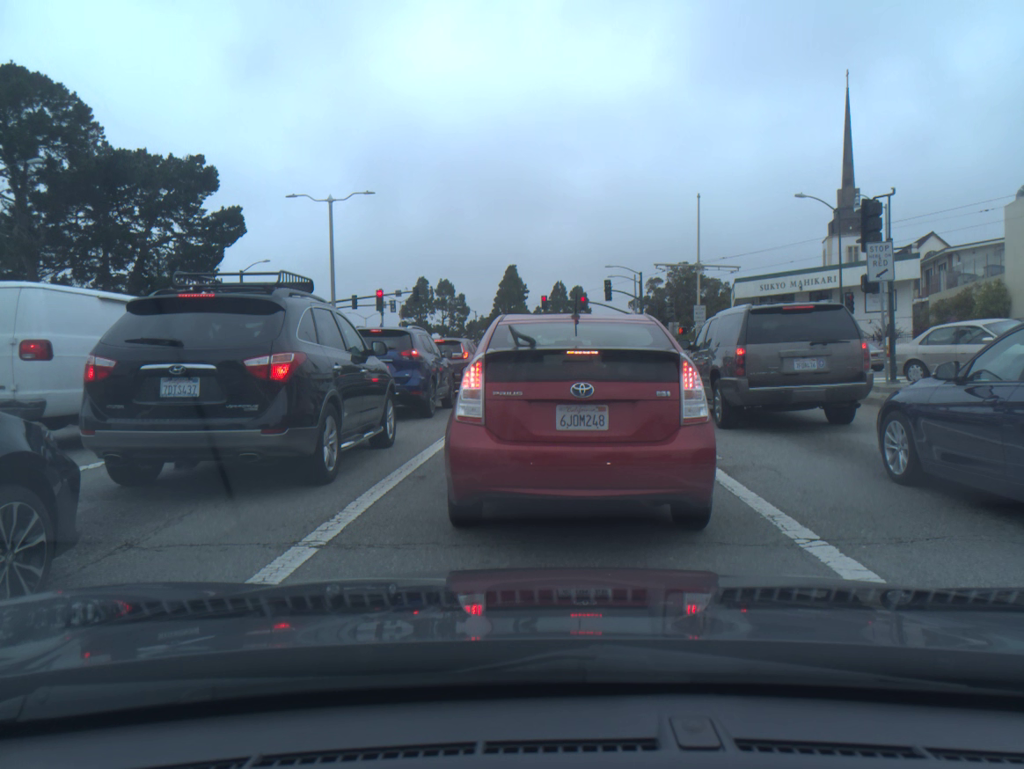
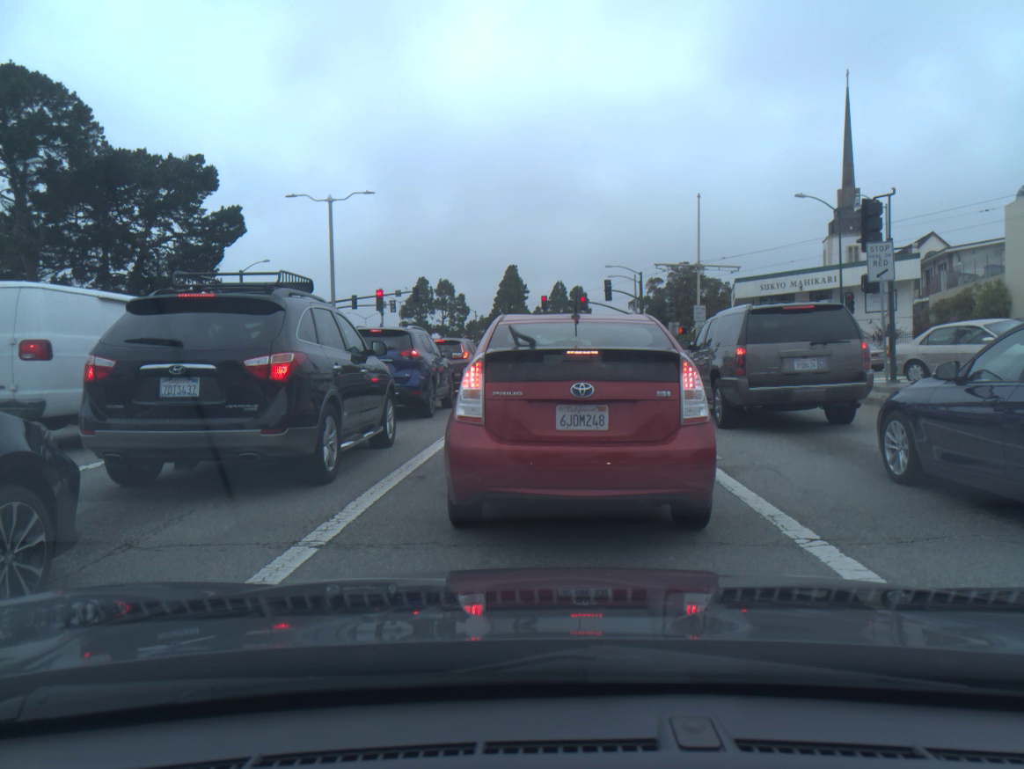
(0.0, 0.0) m; 0°
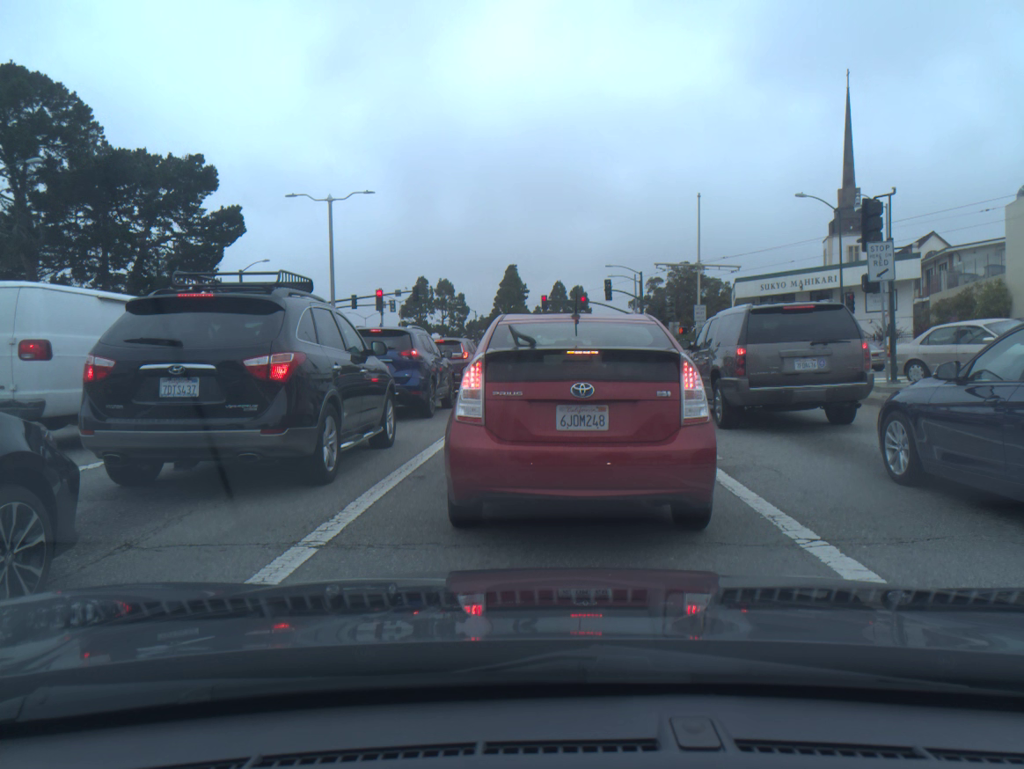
(0.0, 0.0) m; 0°
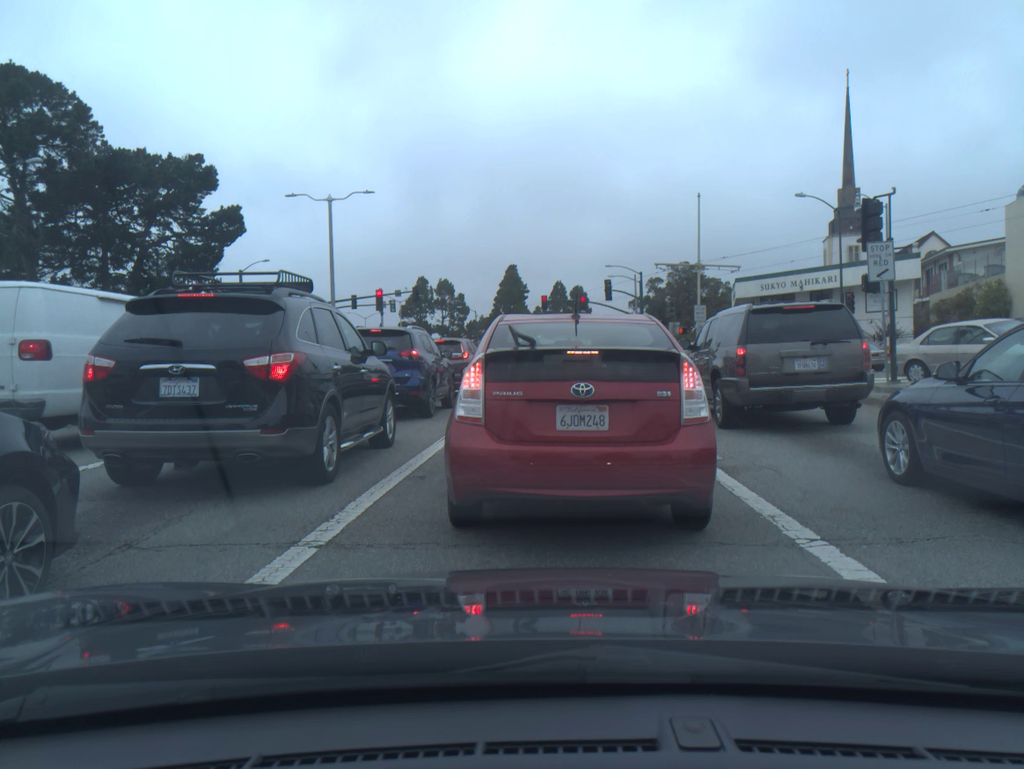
(0.0, 0.0) m; 0°
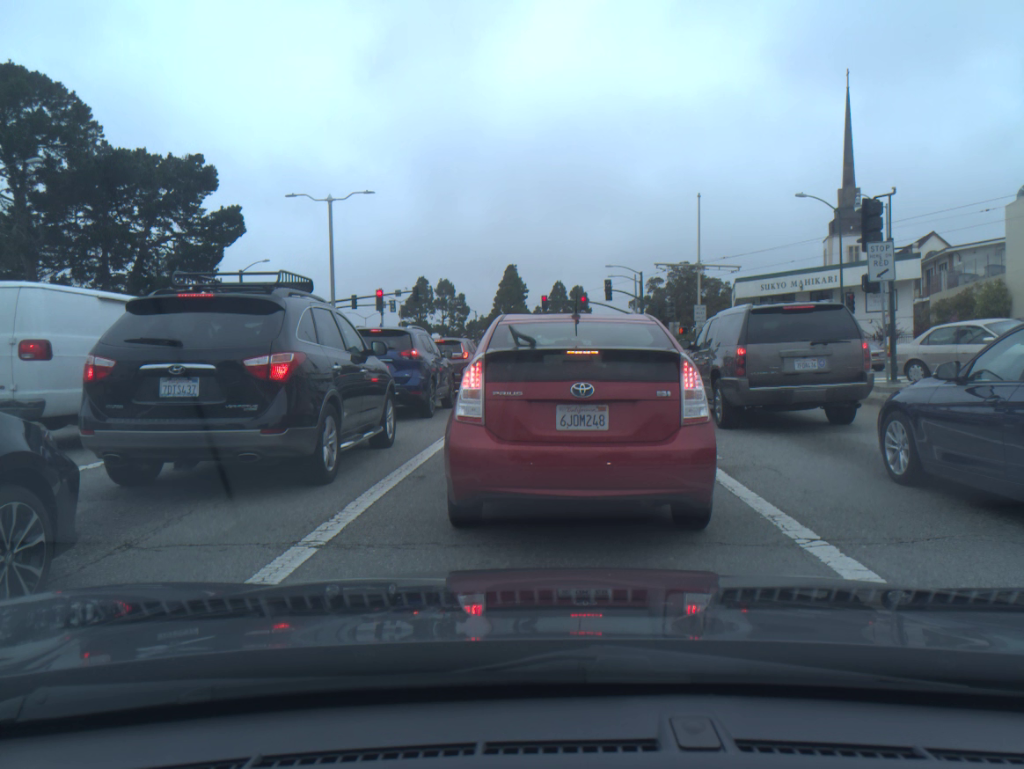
(0.0, 0.0) m; 0°
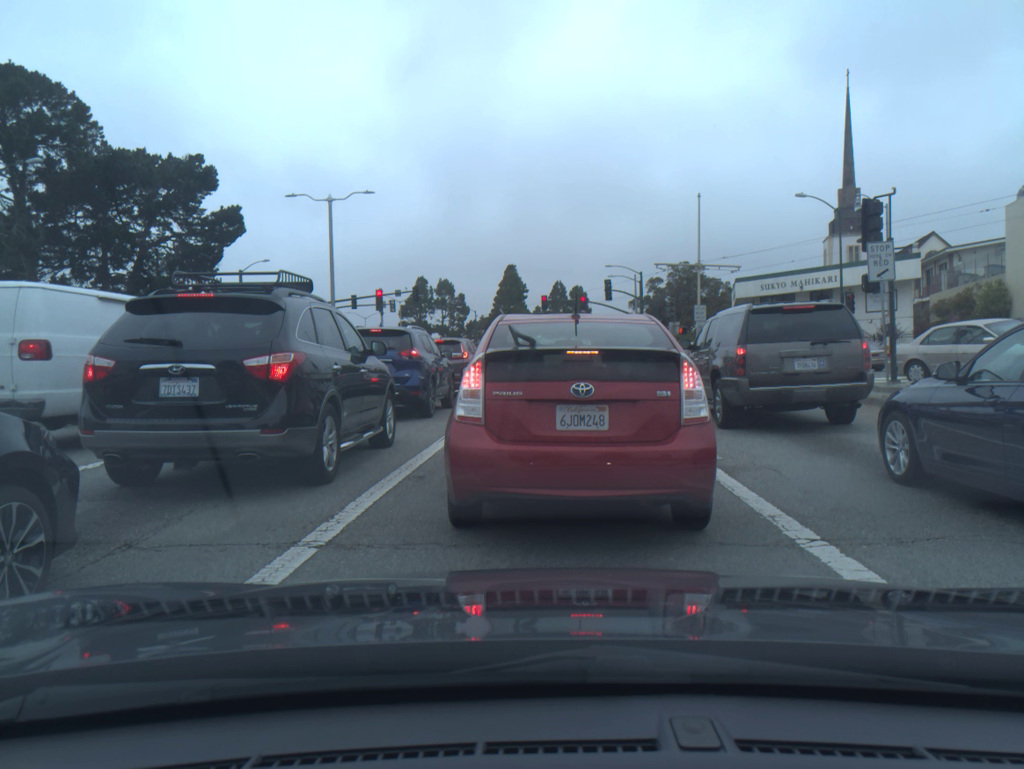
(0.0, 0.0) m; 0°
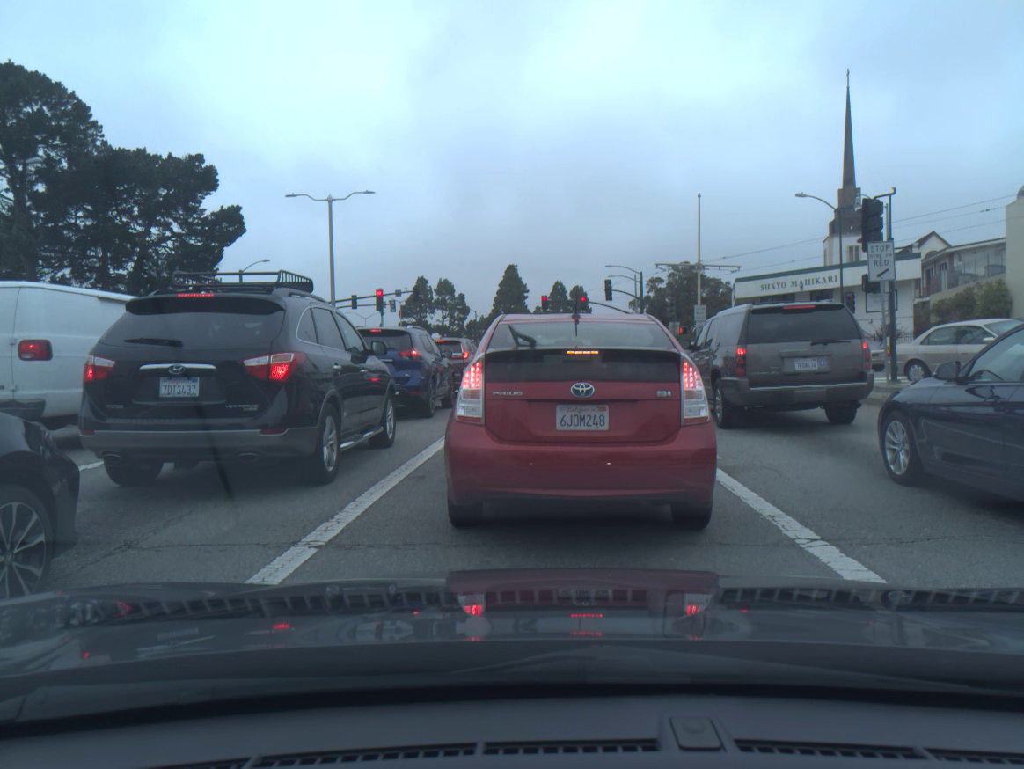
(0.0, 0.0) m; 0°
